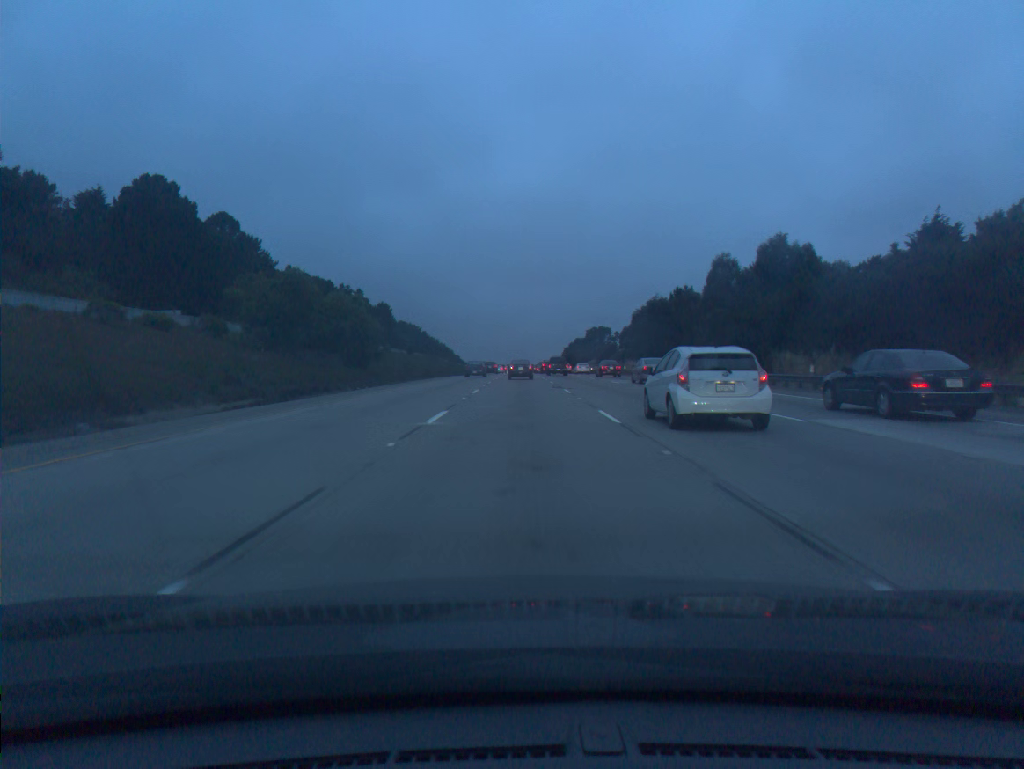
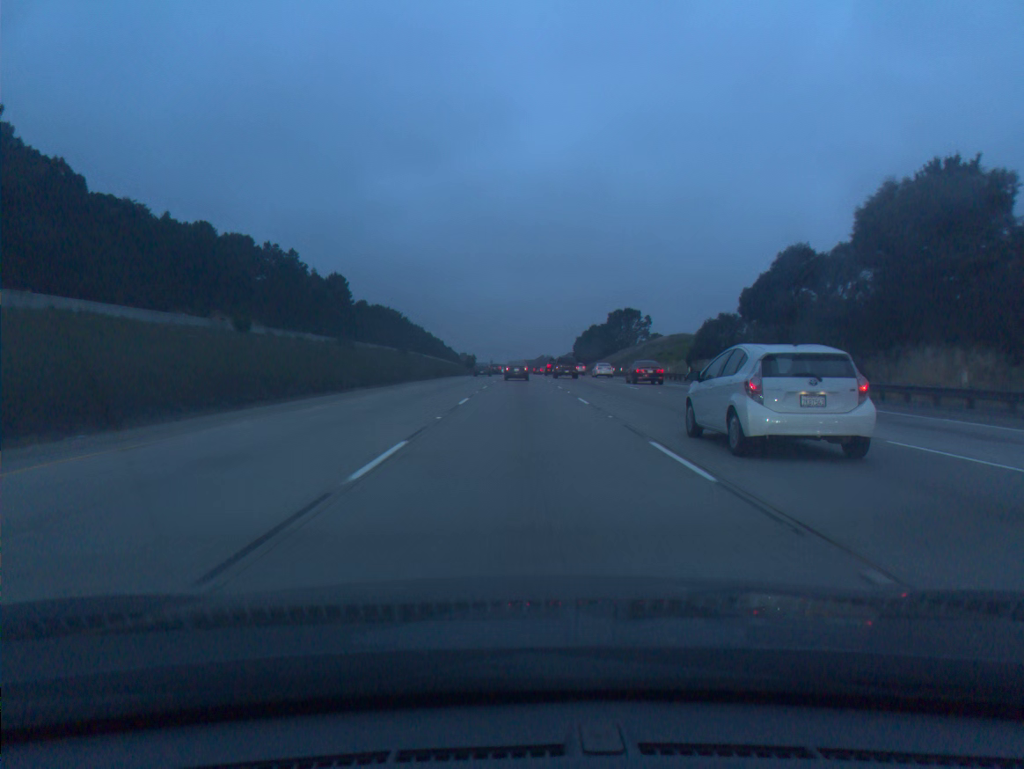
(0.0, +79.9) m; 0°
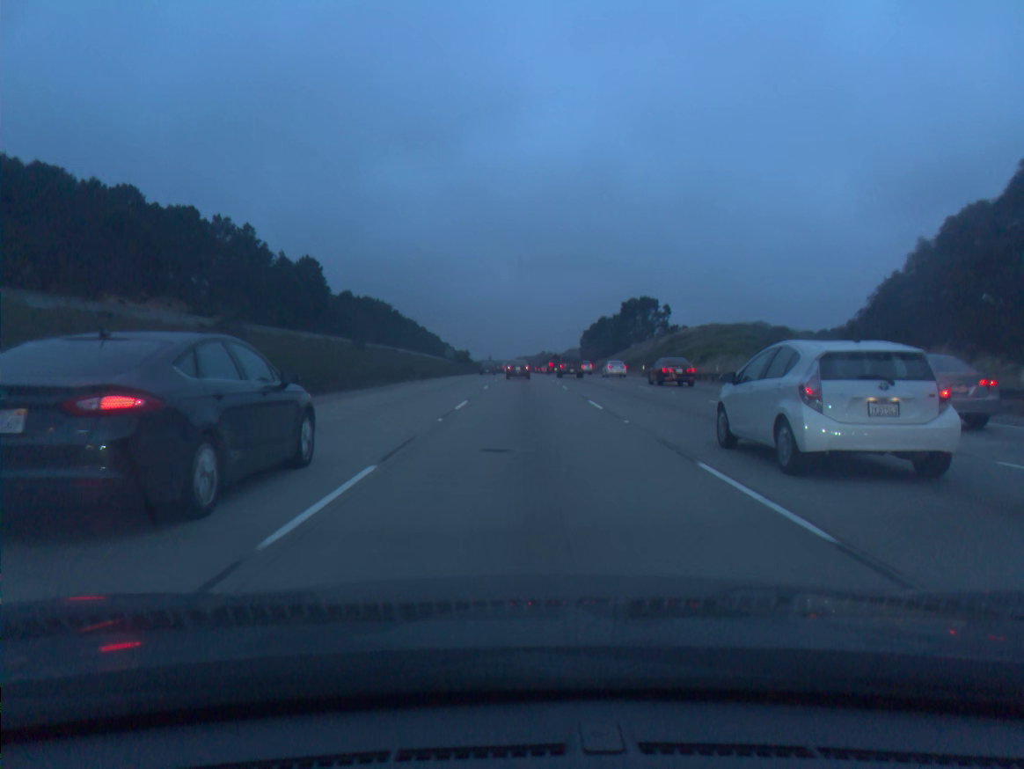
(0.0, +32.0) m; 0°
